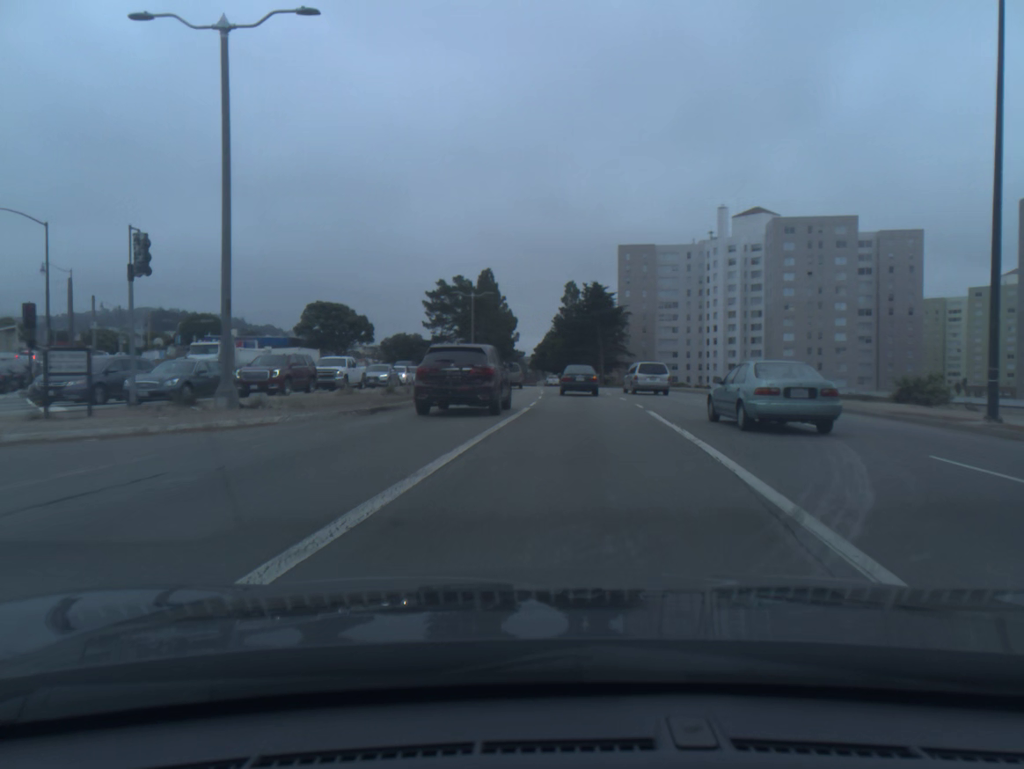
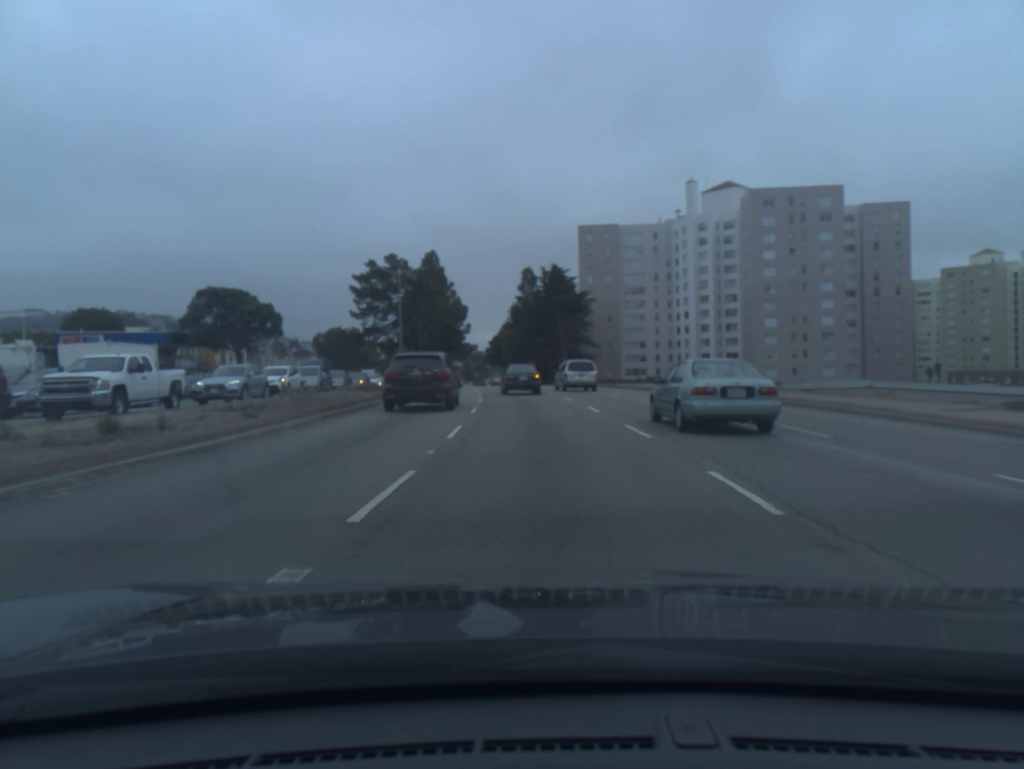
(+0.7, +17.5) m; +2°
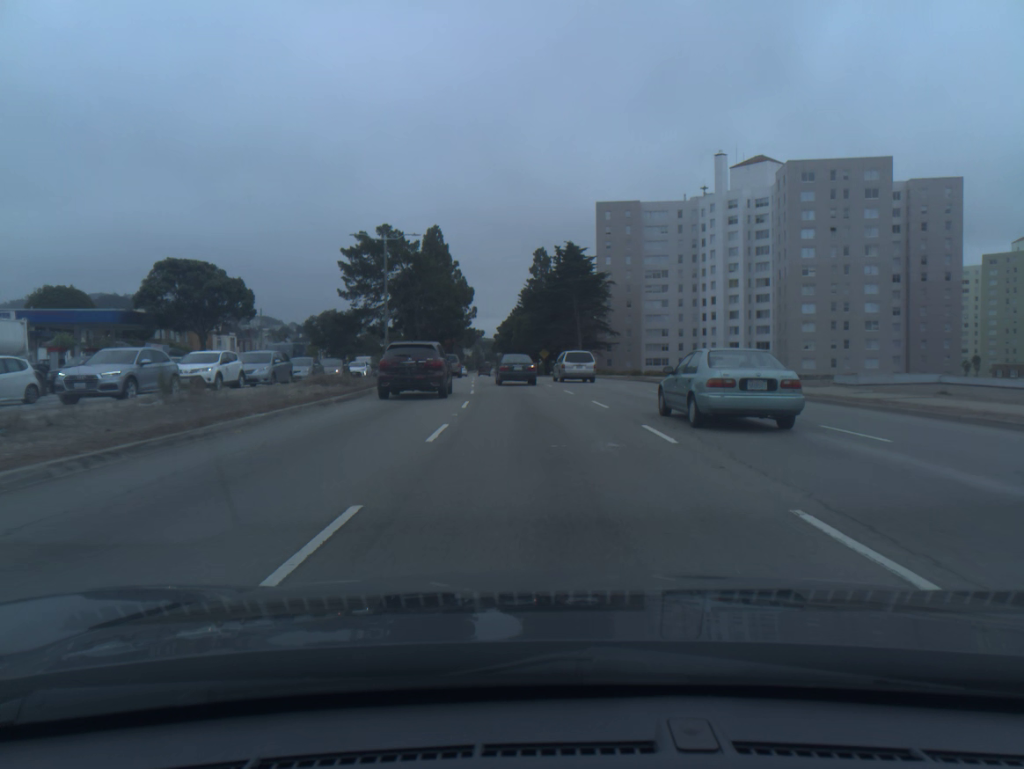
(-0.1, +9.8) m; -1°
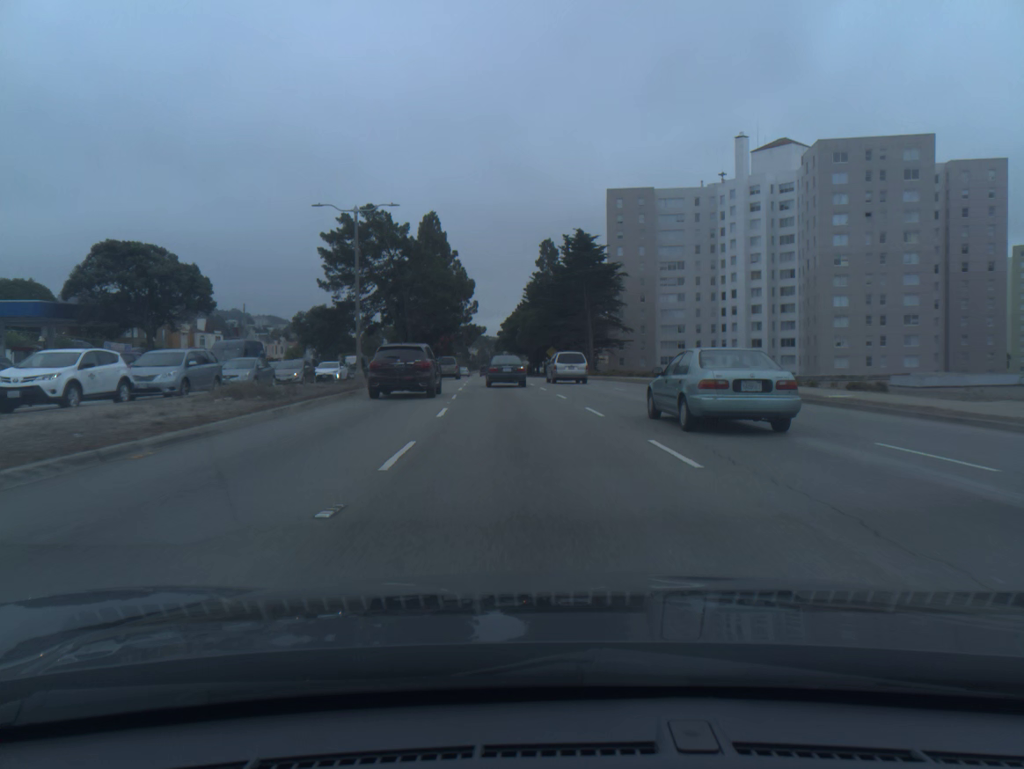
(0.0, +9.8) m; 0°
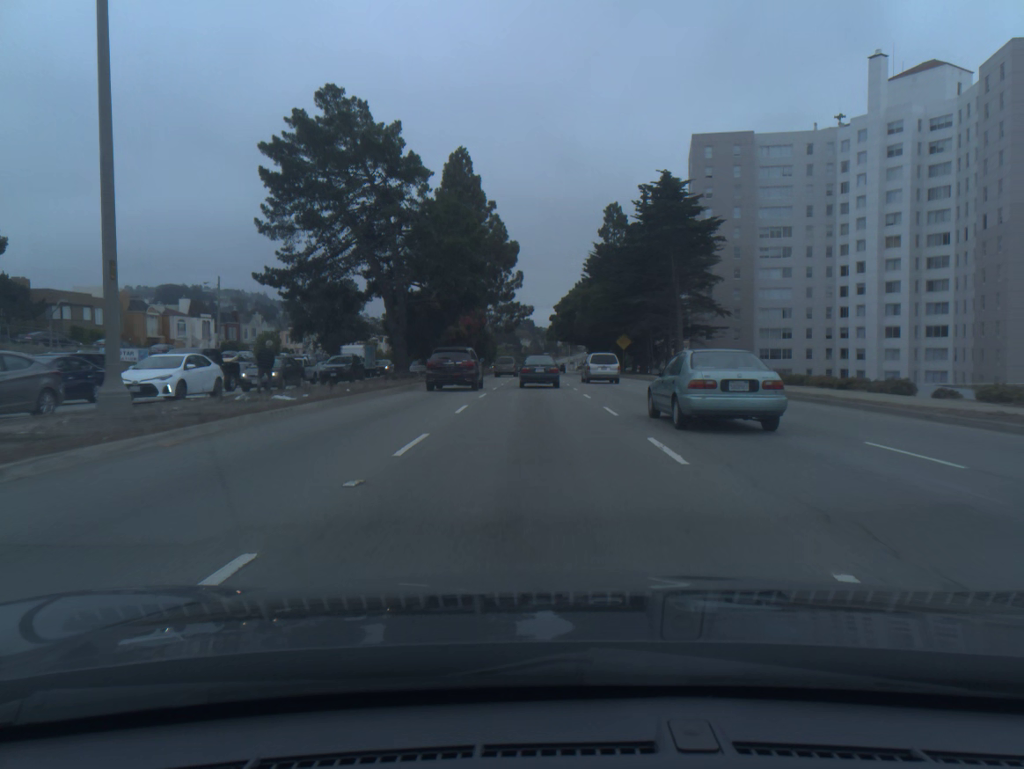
(-1.2, +28.8) m; -4°
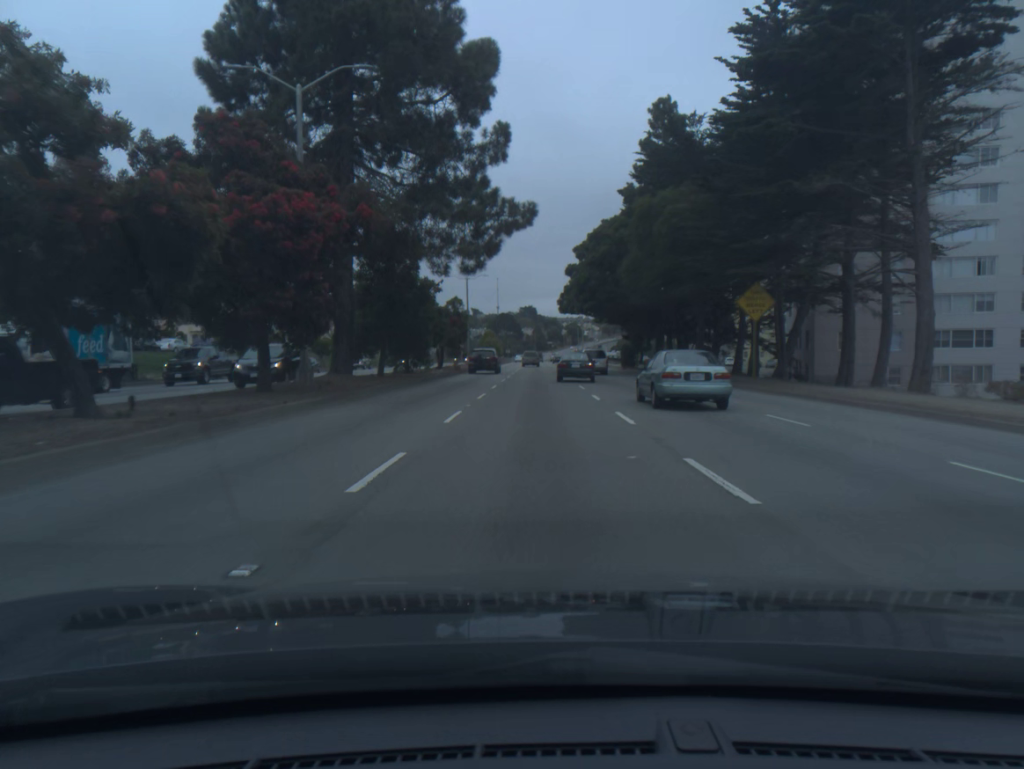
(-0.3, +47.2) m; 0°
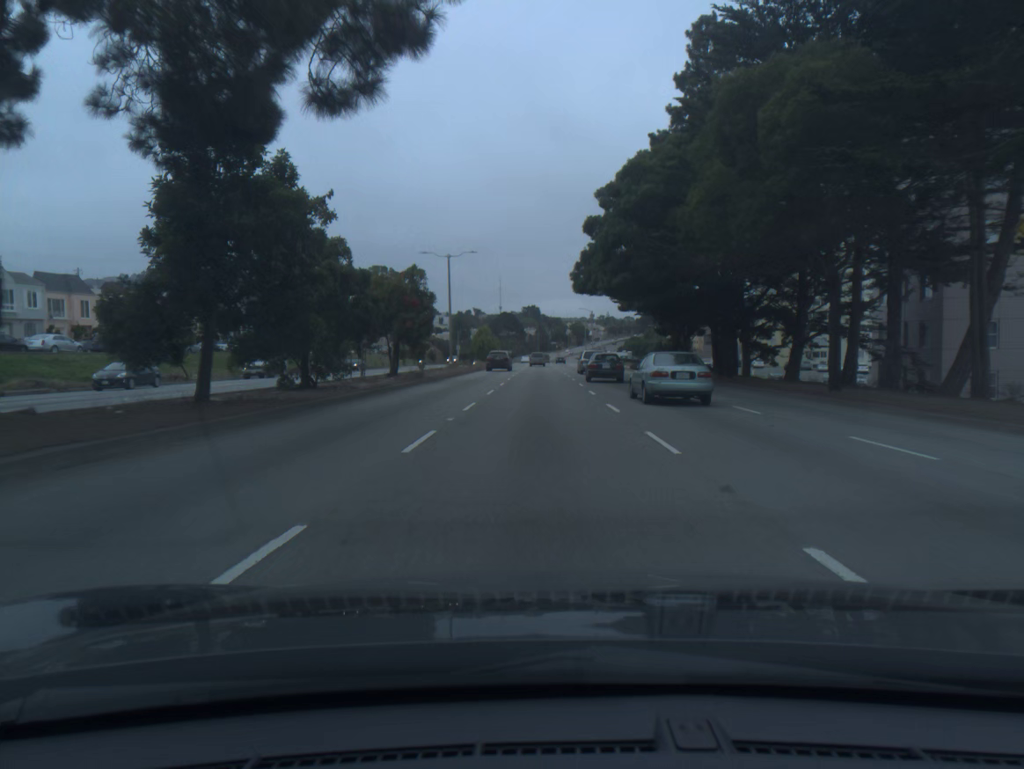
(0.0, +19.1) m; 0°
